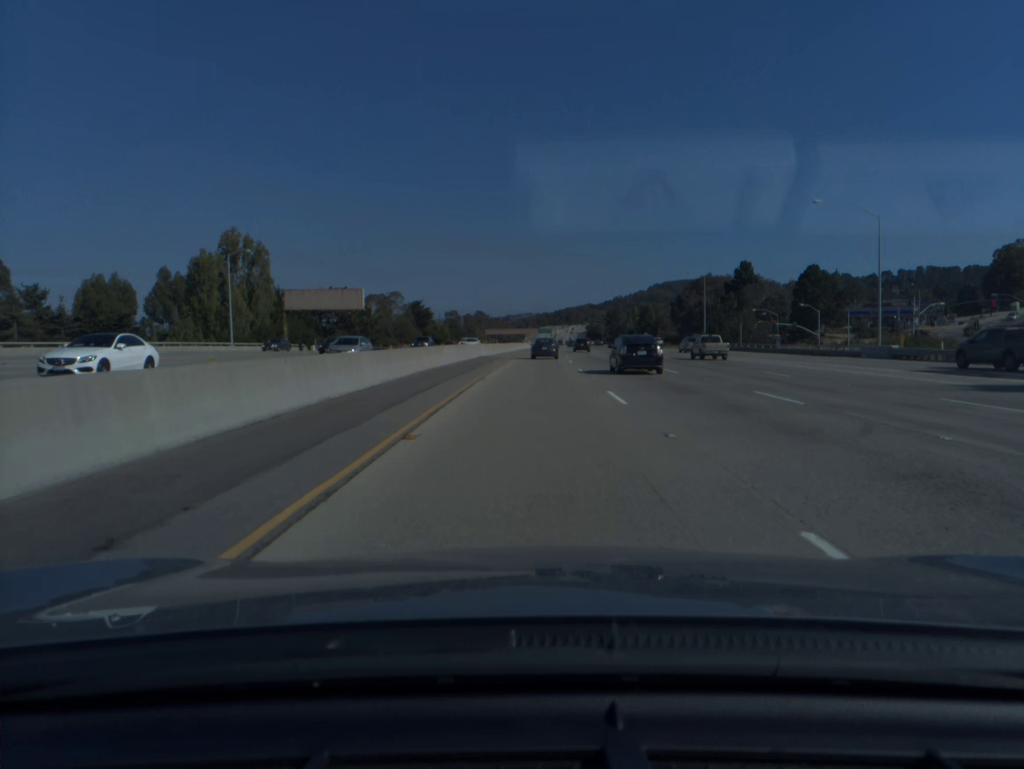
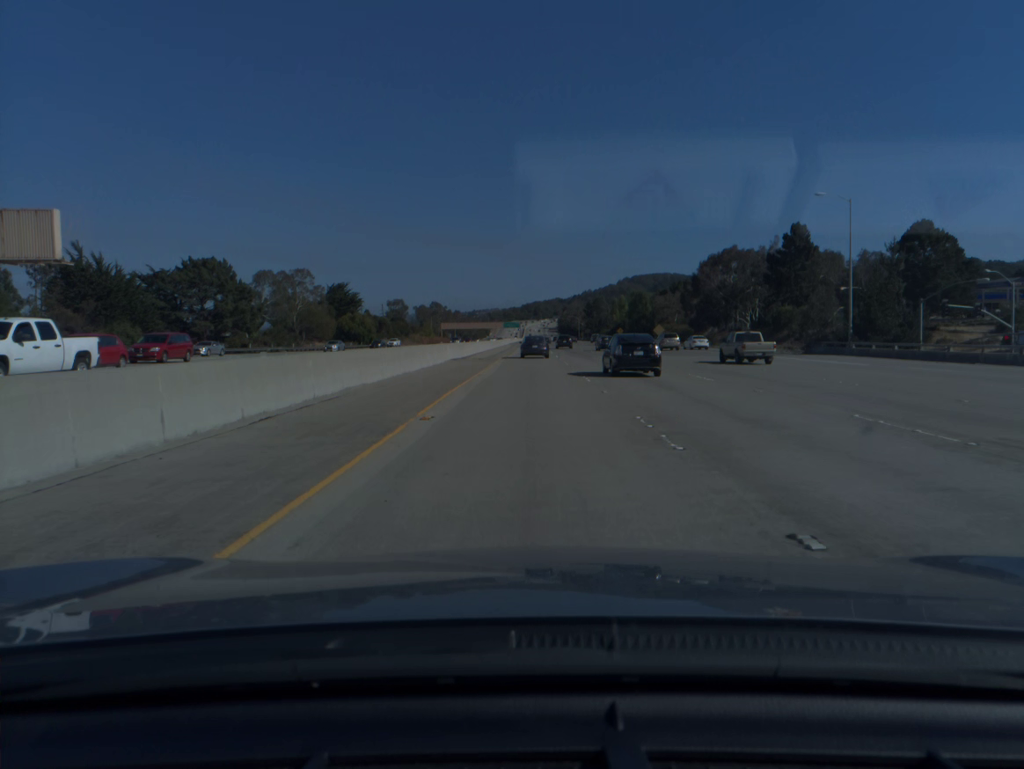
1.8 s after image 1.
(+1.6, +64.3) m; +3°
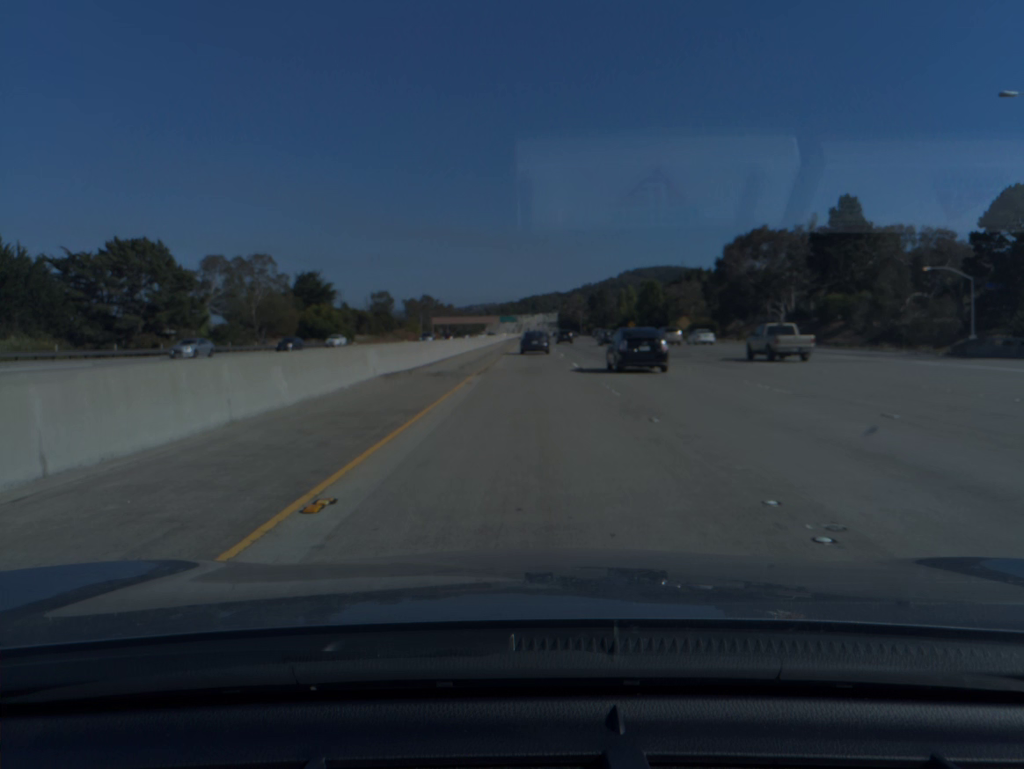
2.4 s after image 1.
(0.0, +21.8) m; 0°
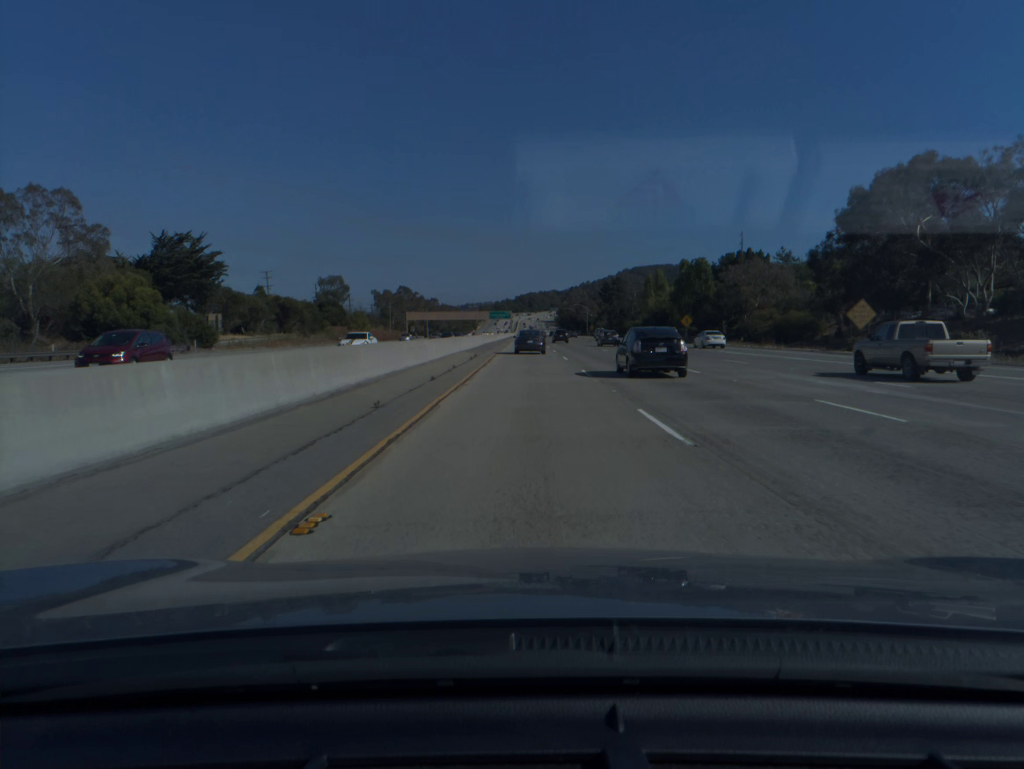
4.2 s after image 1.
(+0.3, +65.0) m; 0°
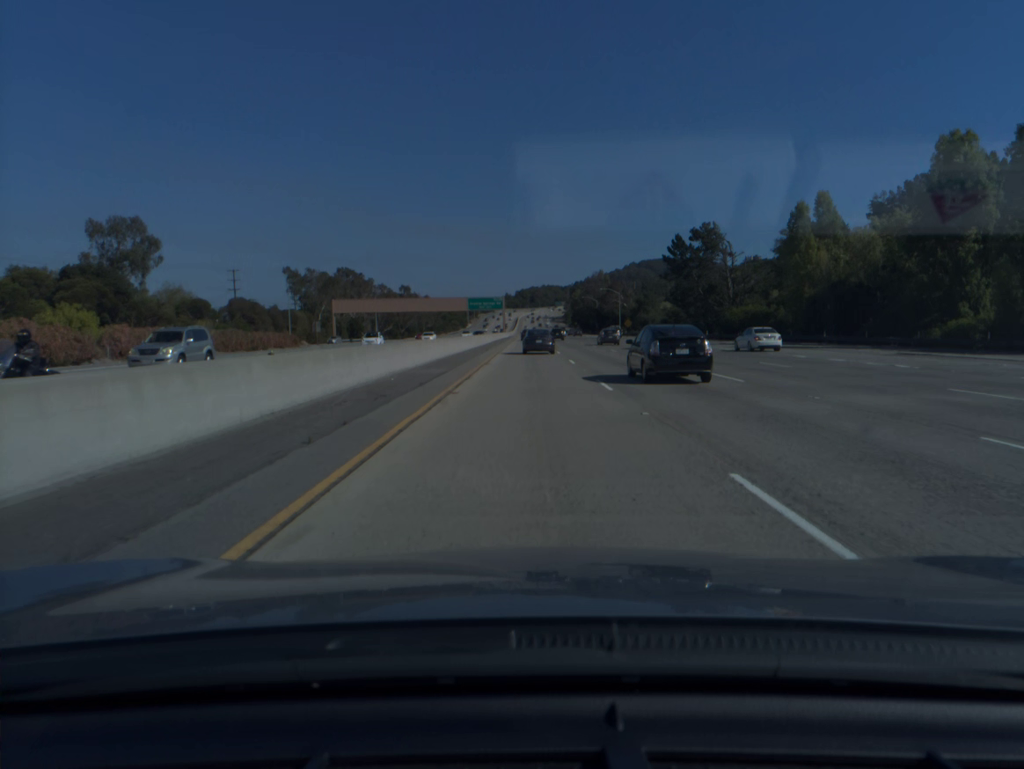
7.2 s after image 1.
(-0.1, +105.6) m; 0°
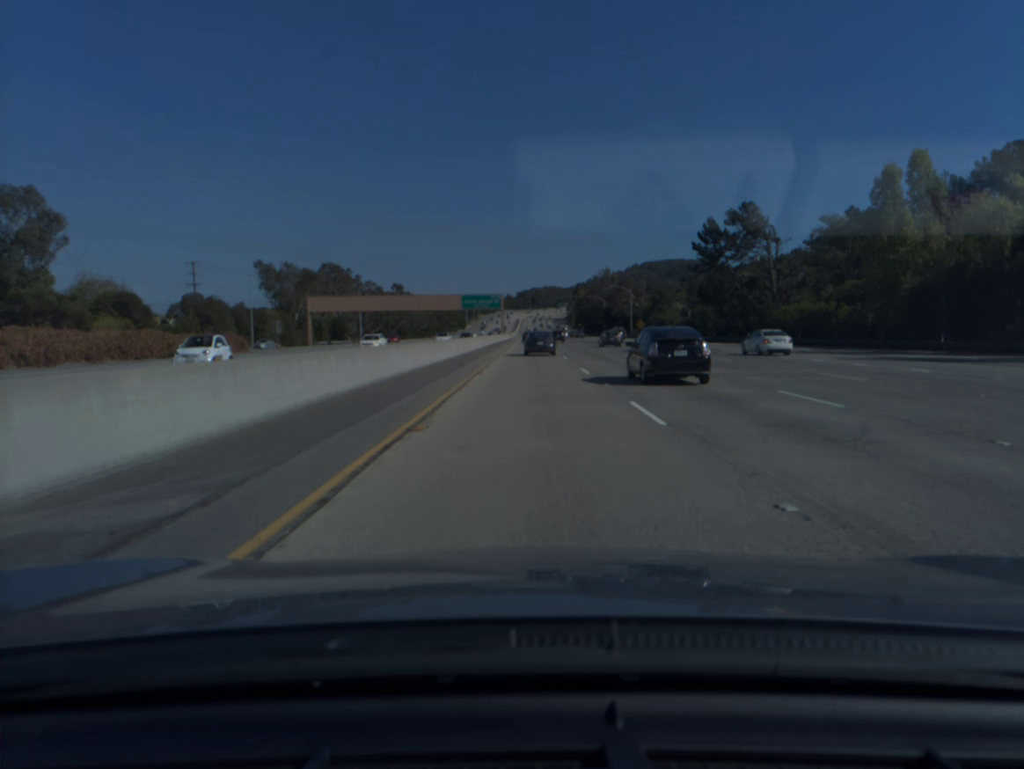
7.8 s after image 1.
(0.0, +20.6) m; 0°
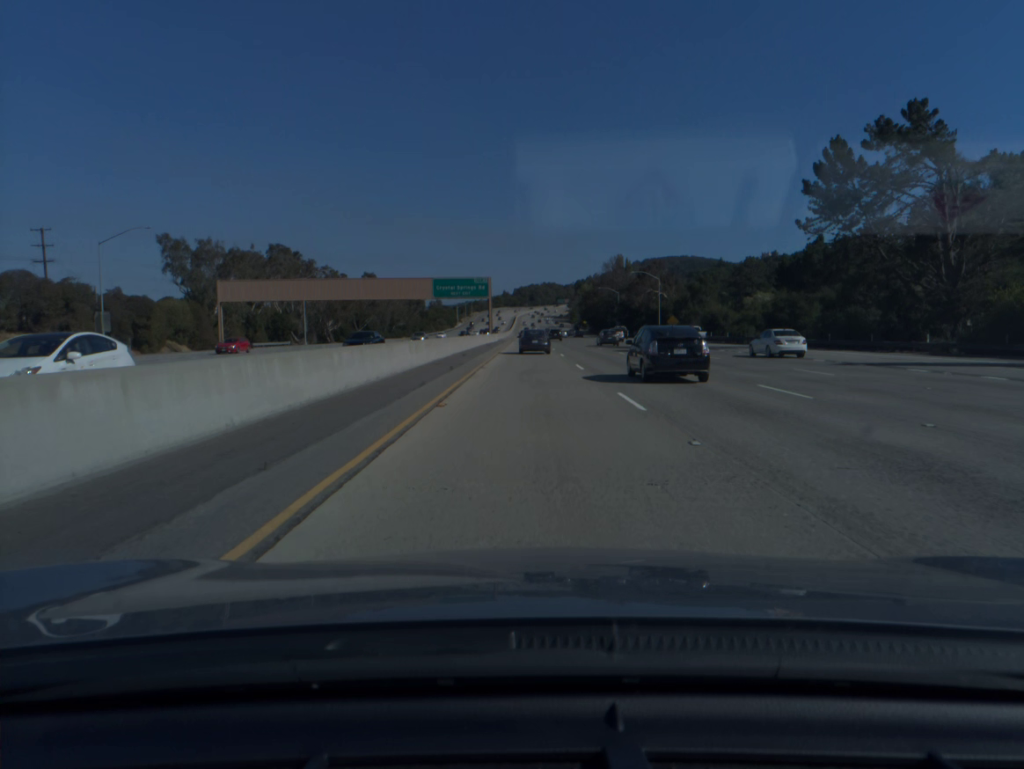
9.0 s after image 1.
(+0.1, +40.7) m; 0°
